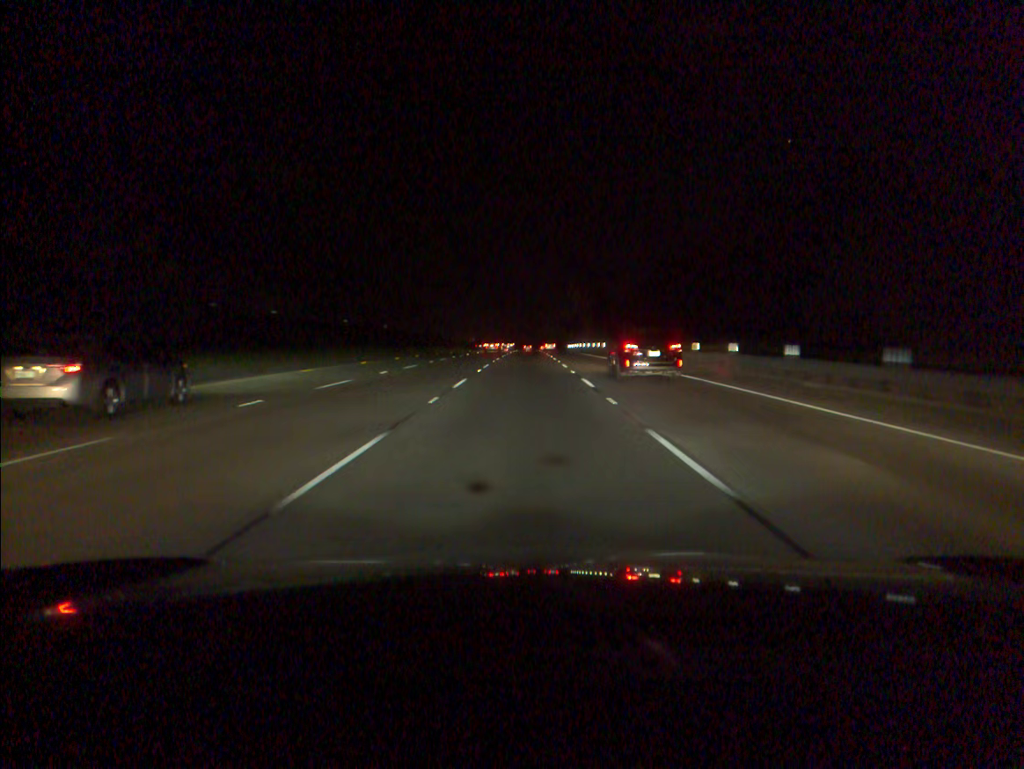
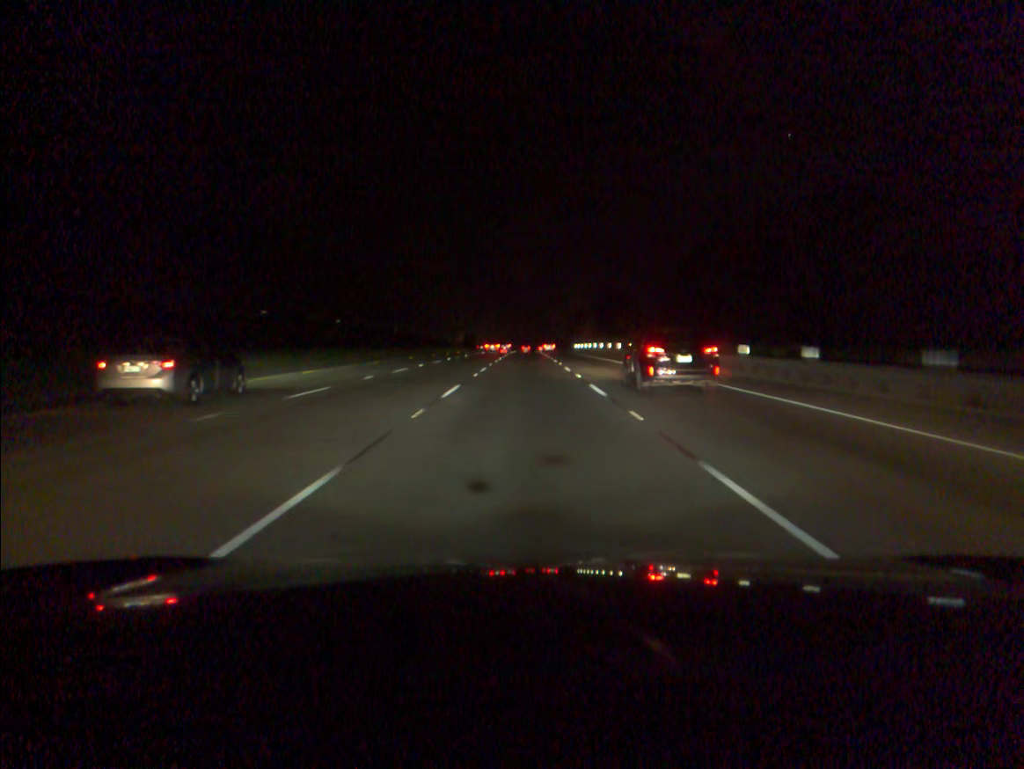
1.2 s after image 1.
(0.0, +32.2) m; 0°
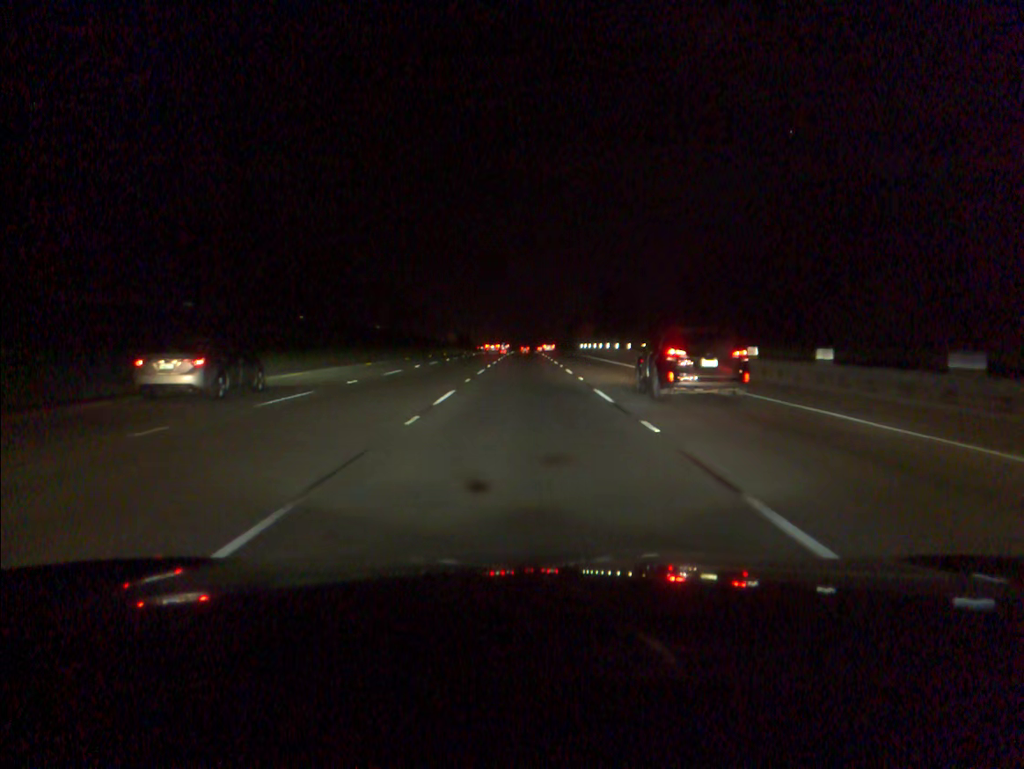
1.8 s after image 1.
(0.0, +16.3) m; 0°
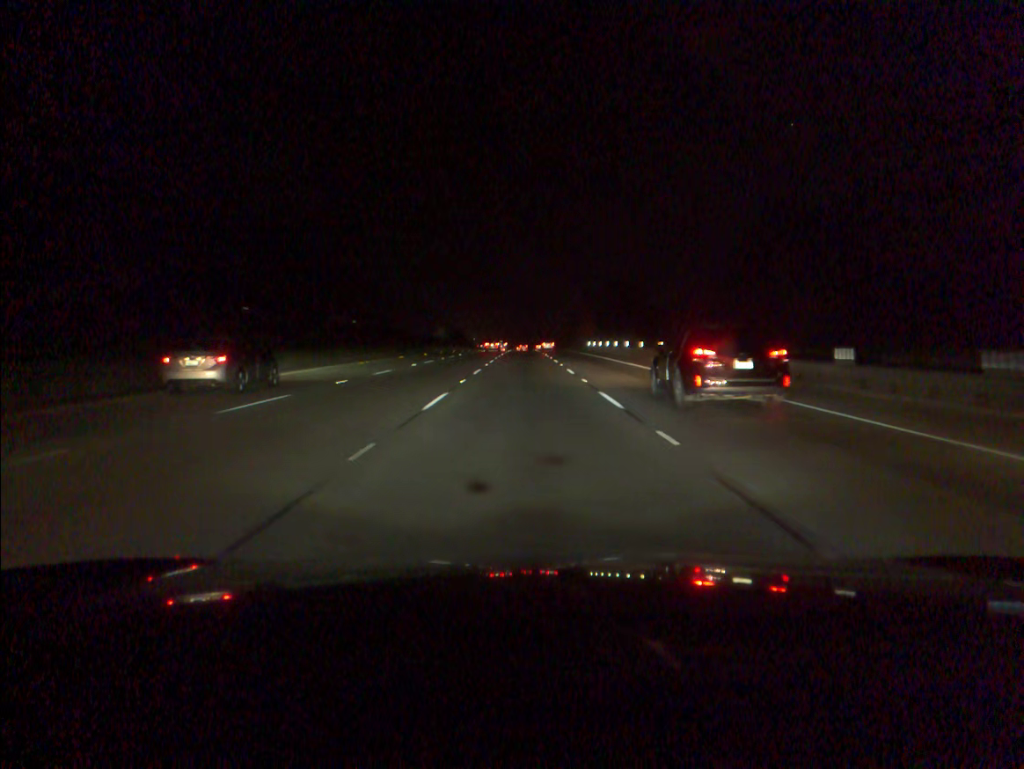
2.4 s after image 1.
(0.0, +16.4) m; 0°
